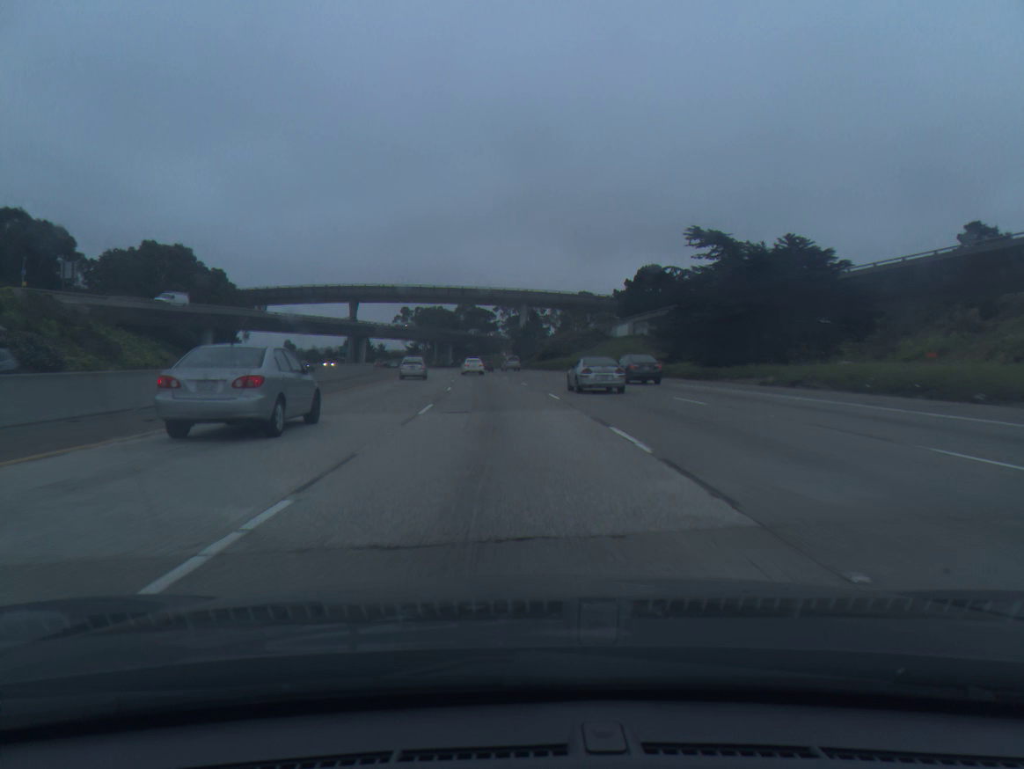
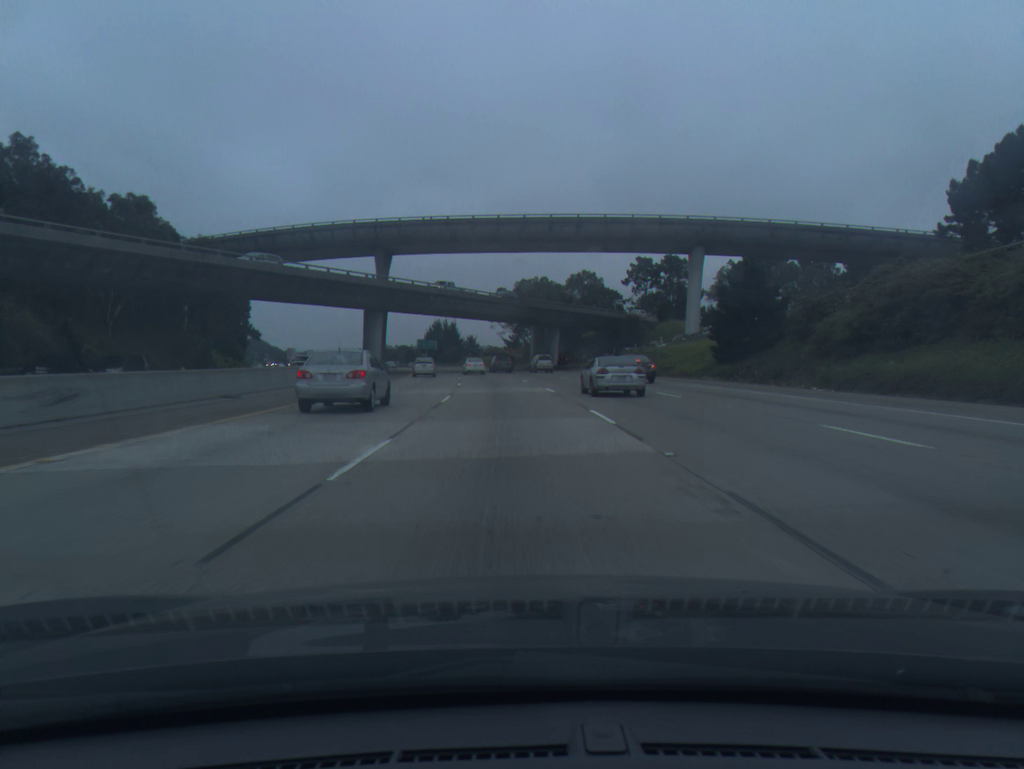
(-6.2, +82.6) m; -8°
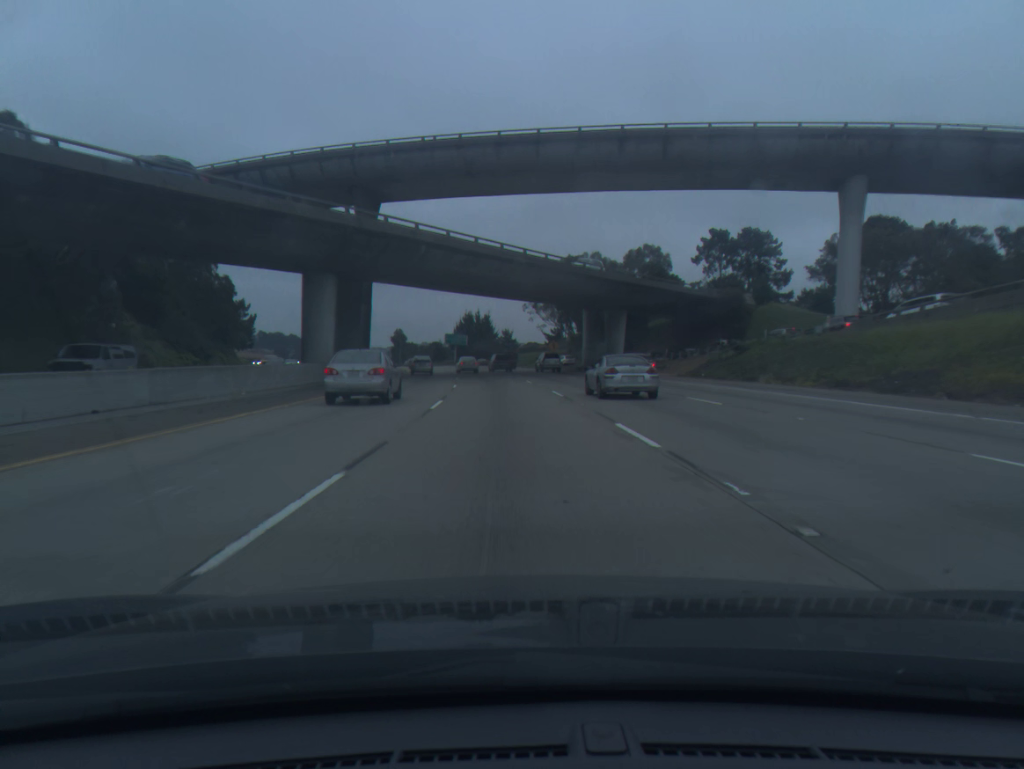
(-0.9, +33.3) m; -3°
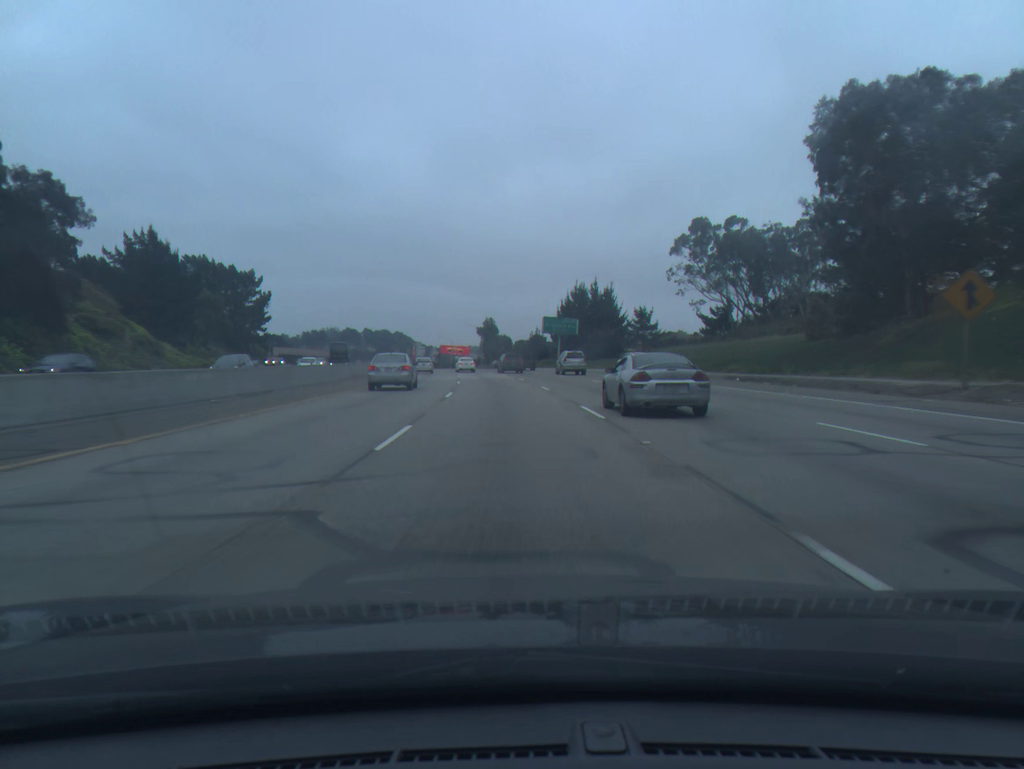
(-5.4, +81.8) m; -8°
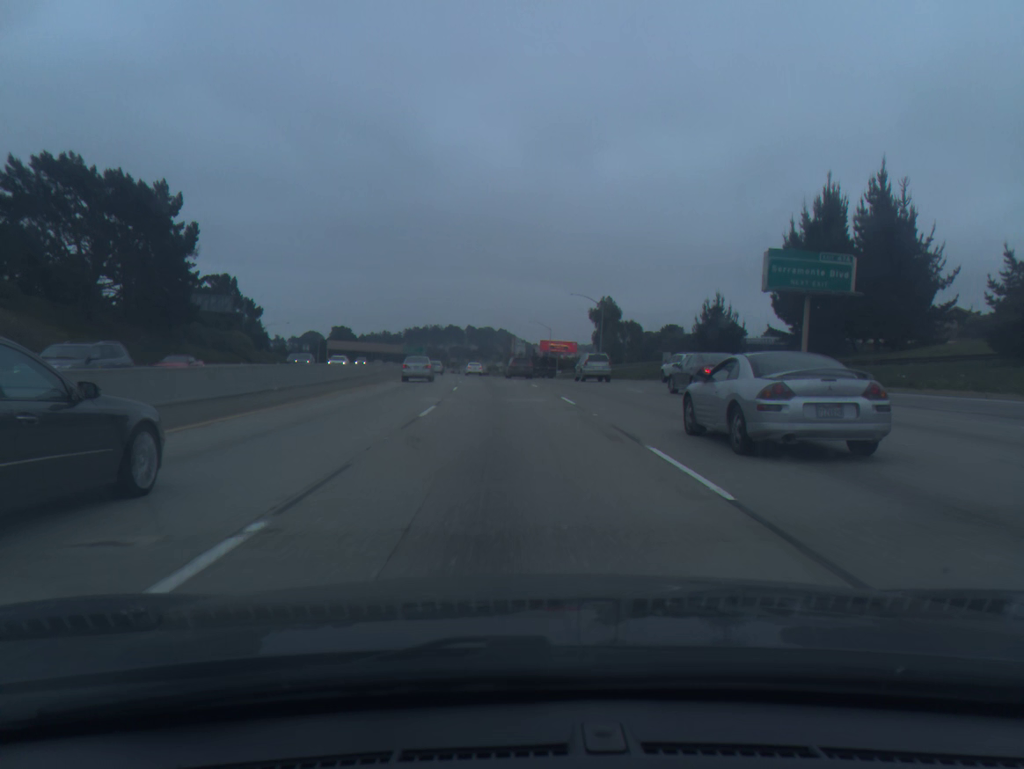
(-5.3, +81.5) m; -8°
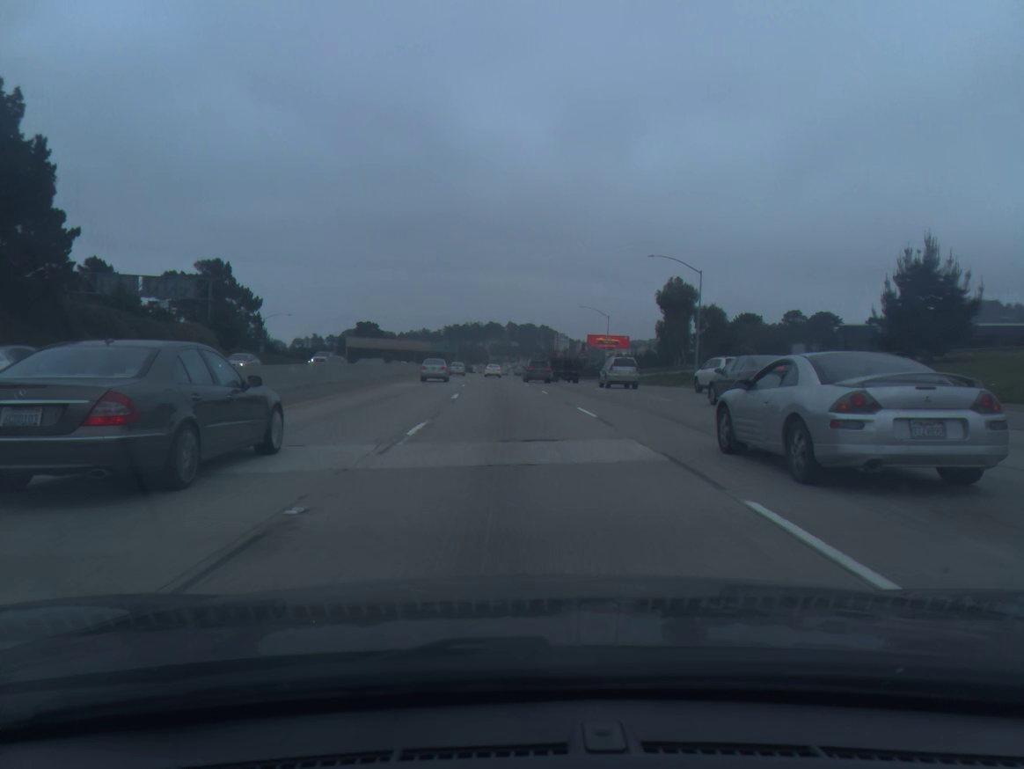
(-0.9, +33.1) m; -3°
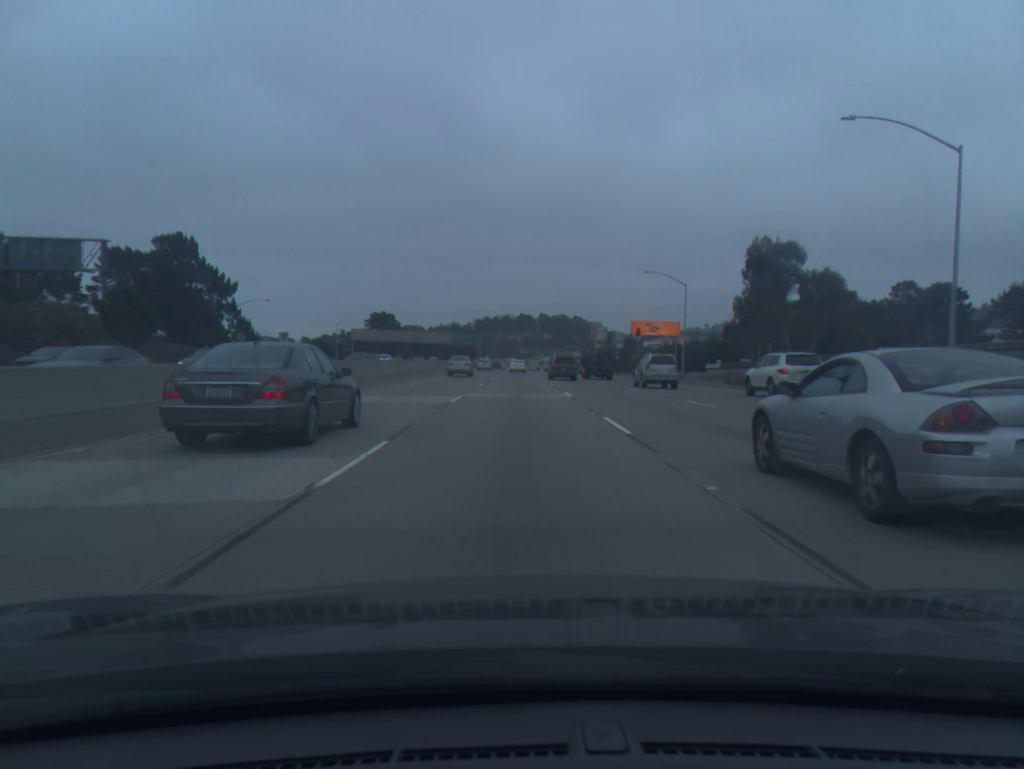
(-0.7, +33.6) m; -2°
